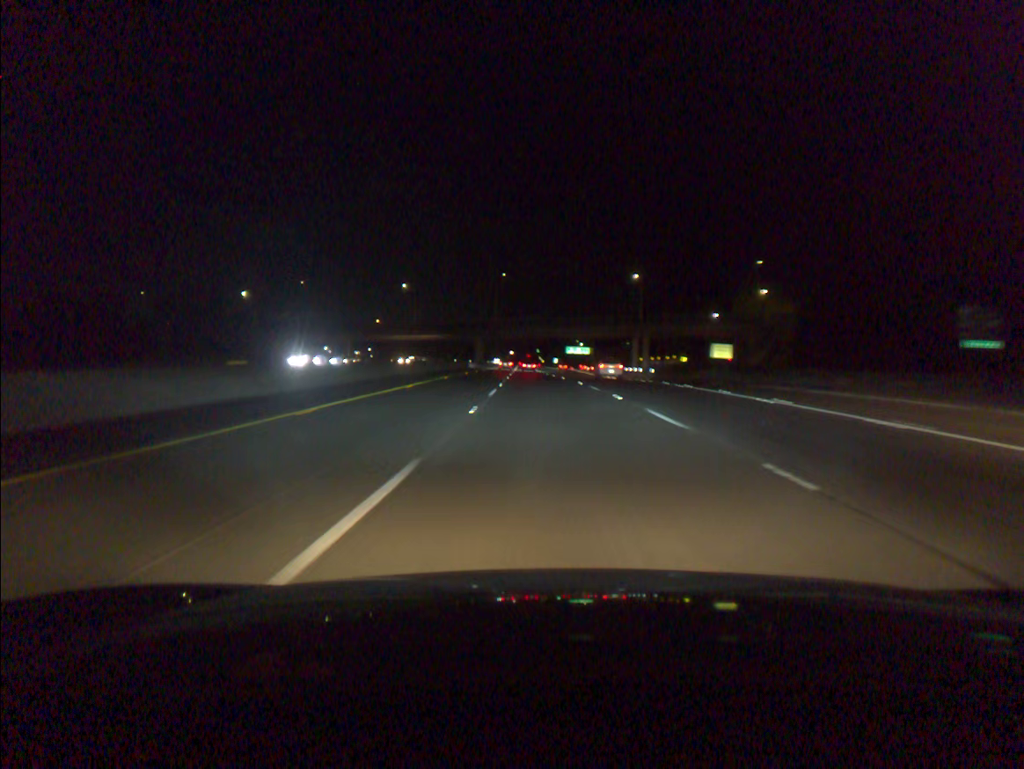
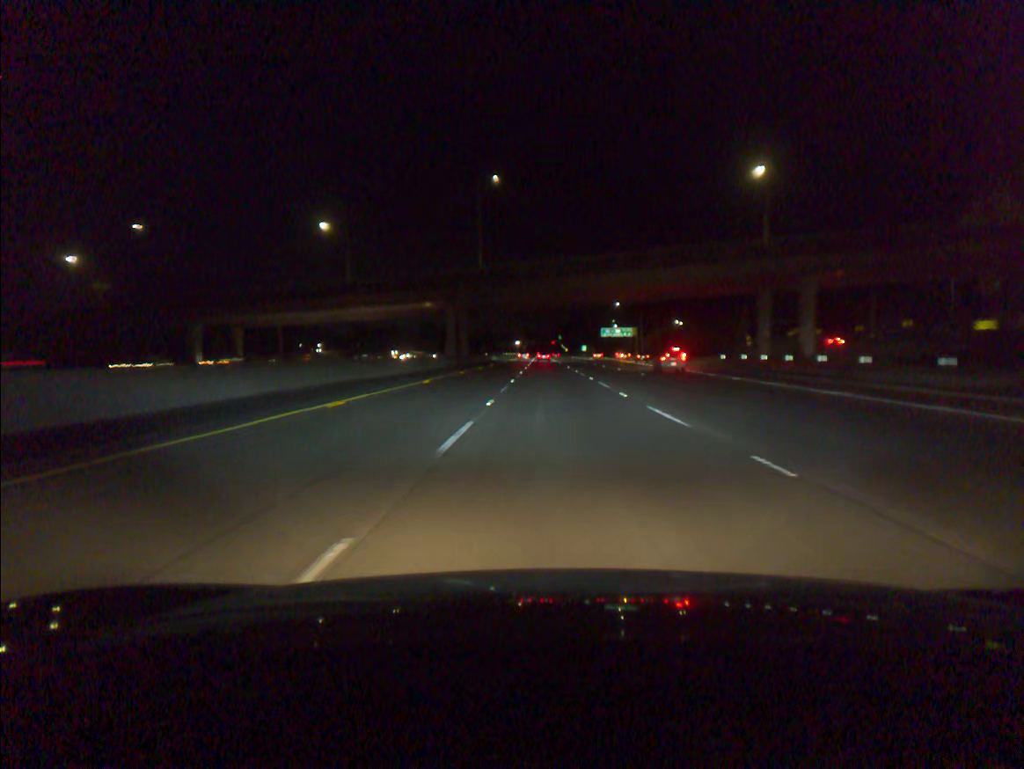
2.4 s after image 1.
(-1.4, +73.6) m; -1°
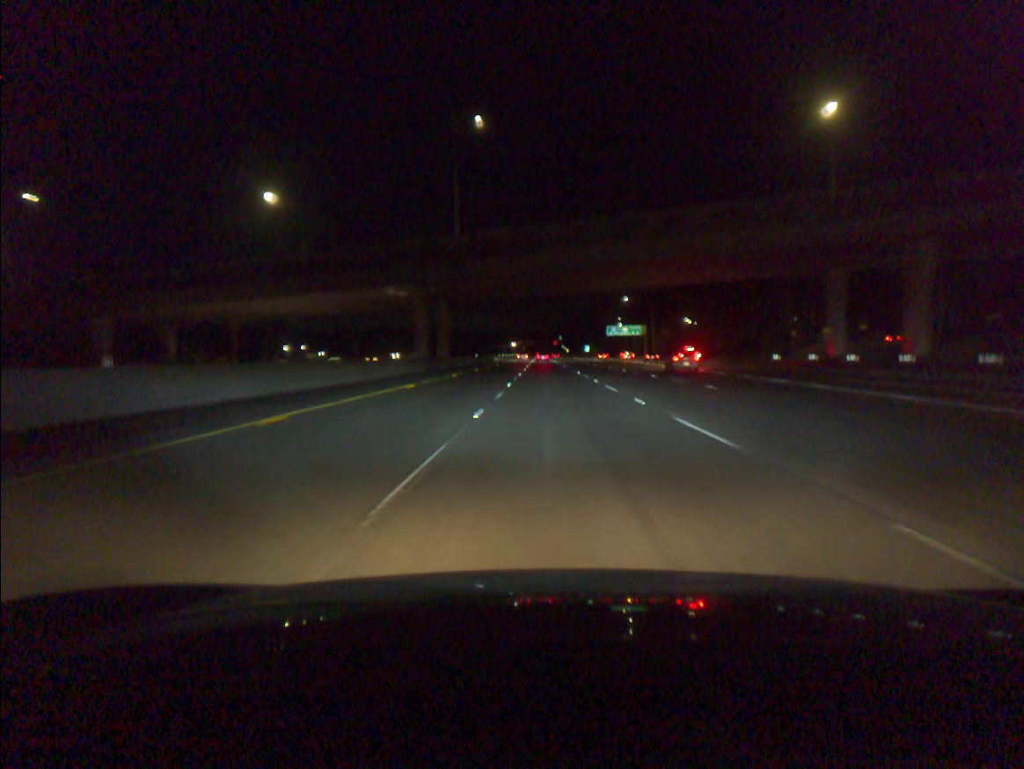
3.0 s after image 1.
(0.0, +18.5) m; 0°
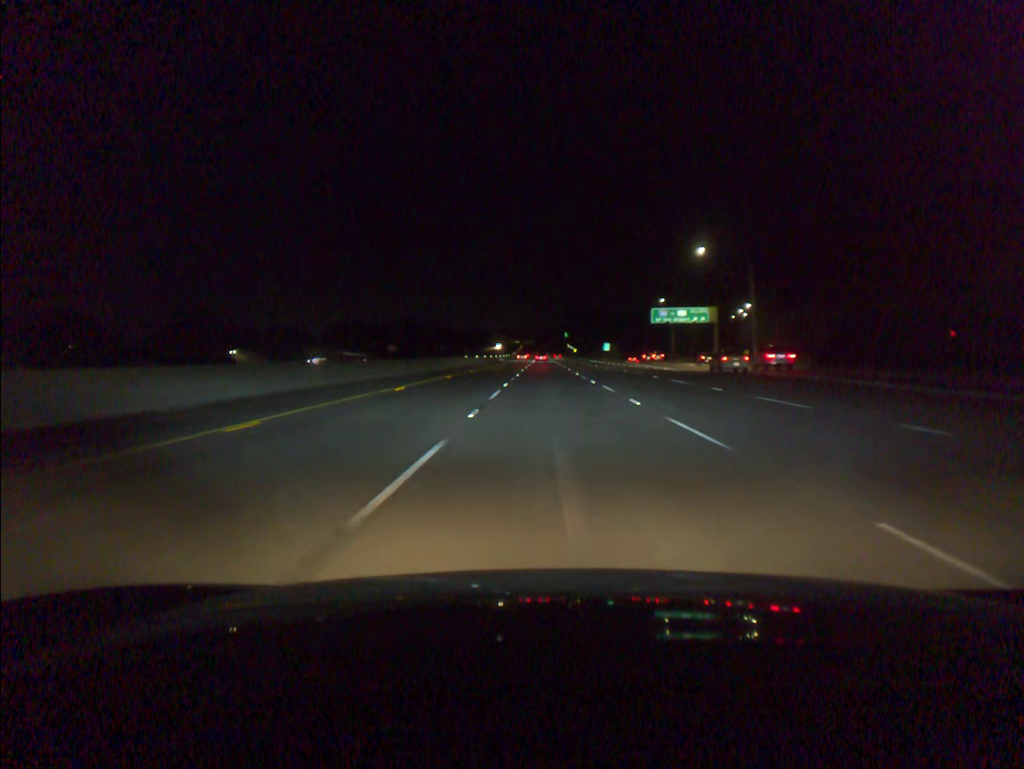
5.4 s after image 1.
(0.0, +74.2) m; 0°
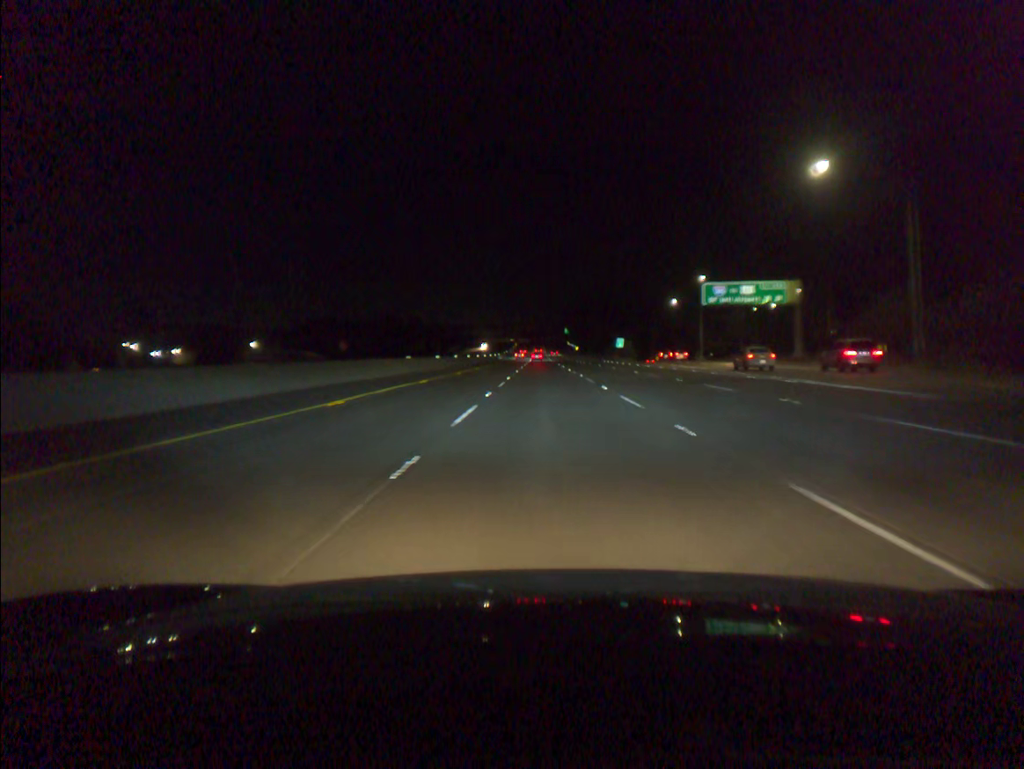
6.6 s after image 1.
(+0.1, +37.1) m; 0°
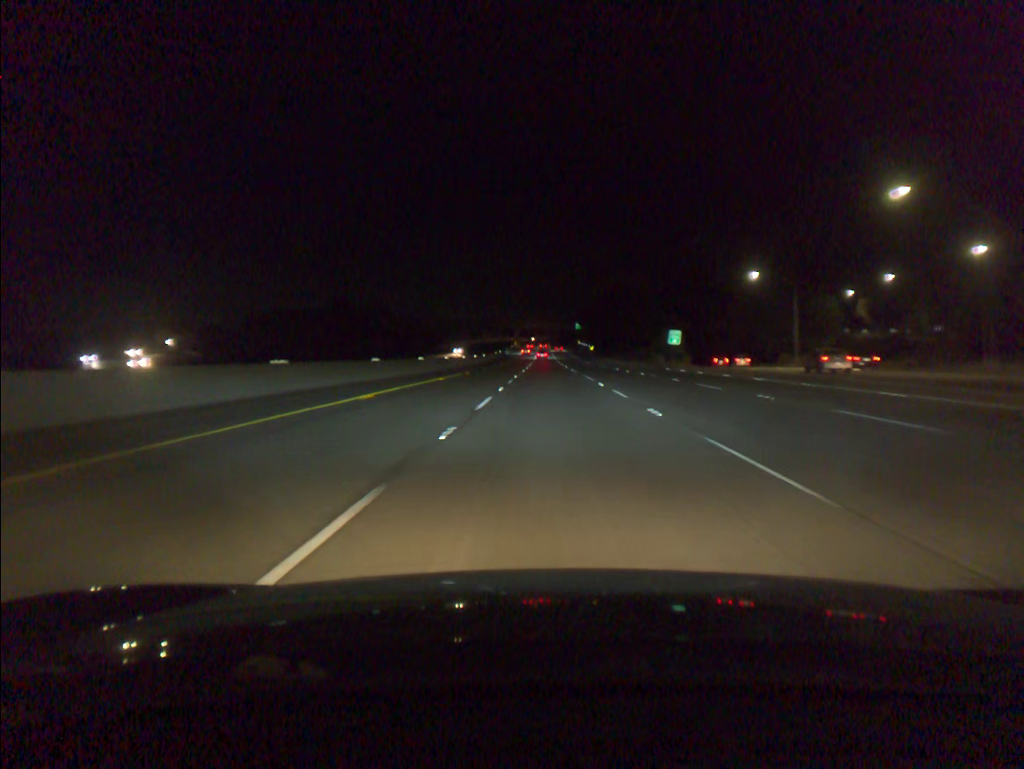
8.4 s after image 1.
(-0.1, +55.6) m; 0°
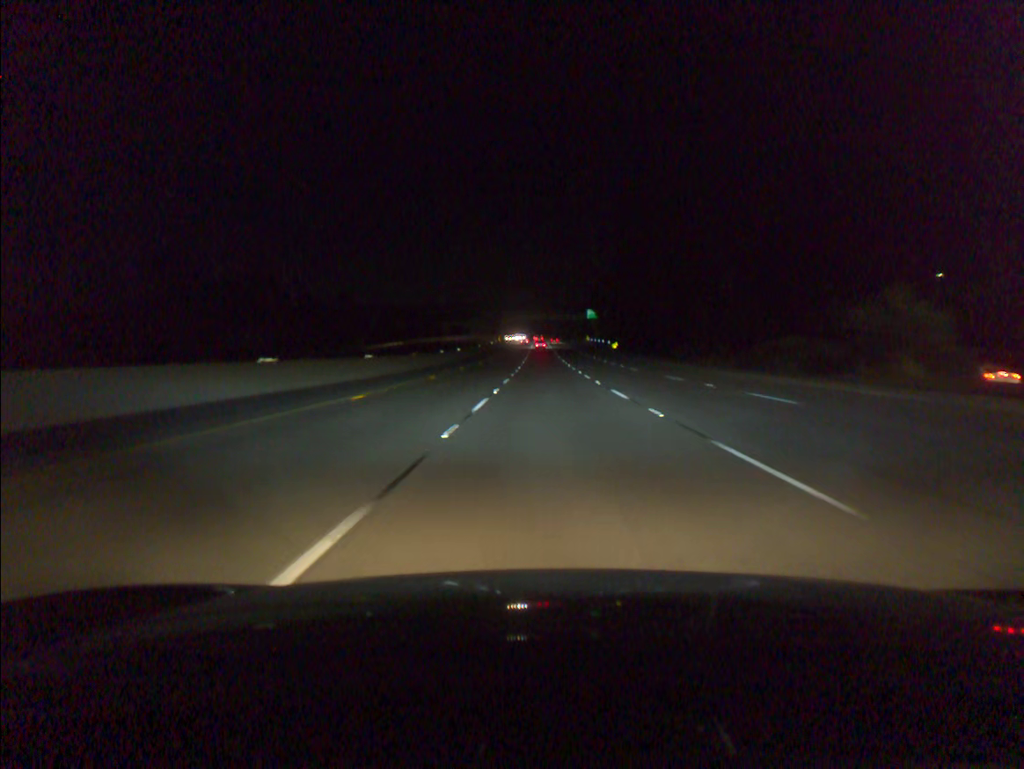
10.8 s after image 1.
(+0.1, +74.0) m; 0°
